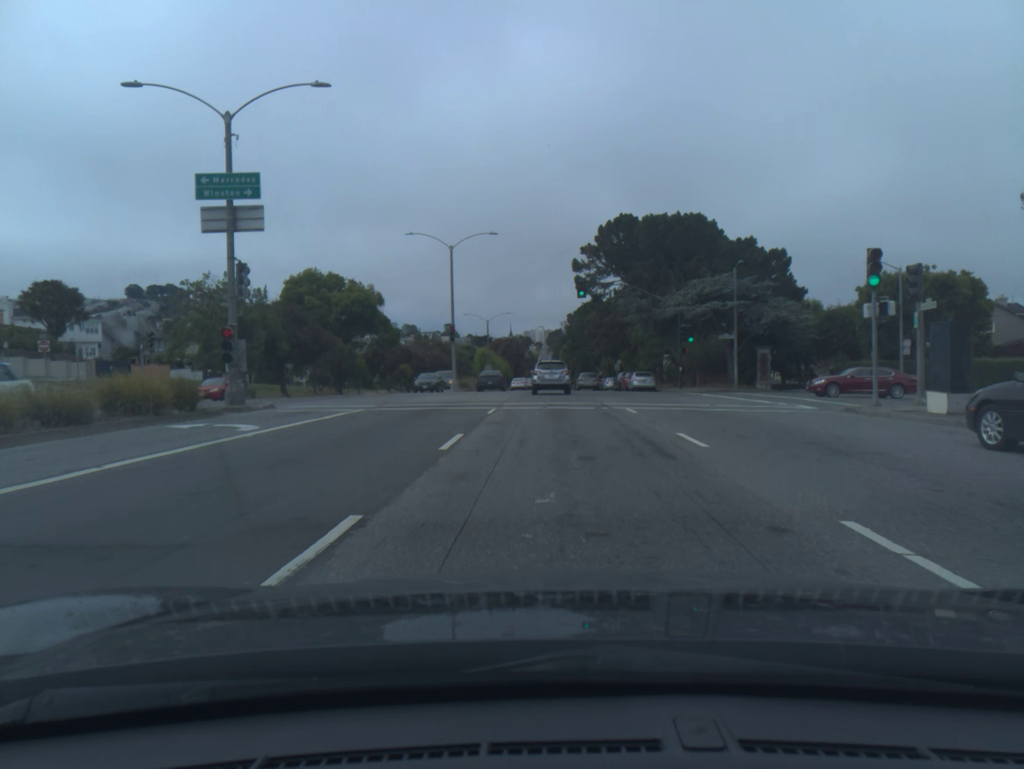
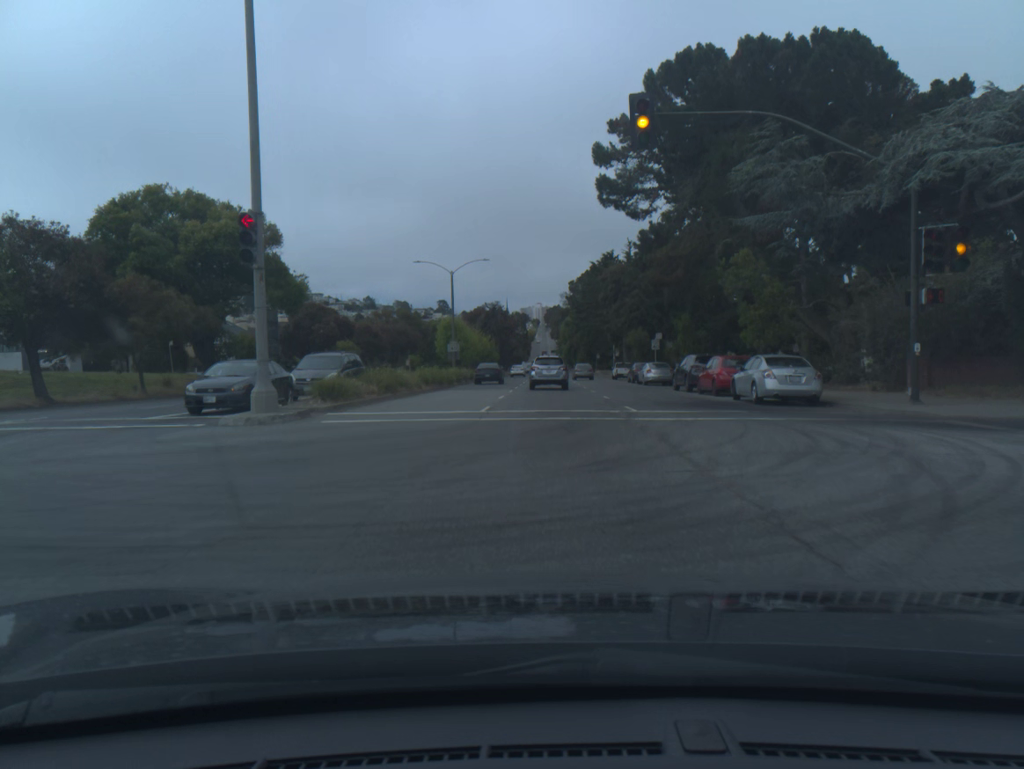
(+0.1, +33.5) m; 0°
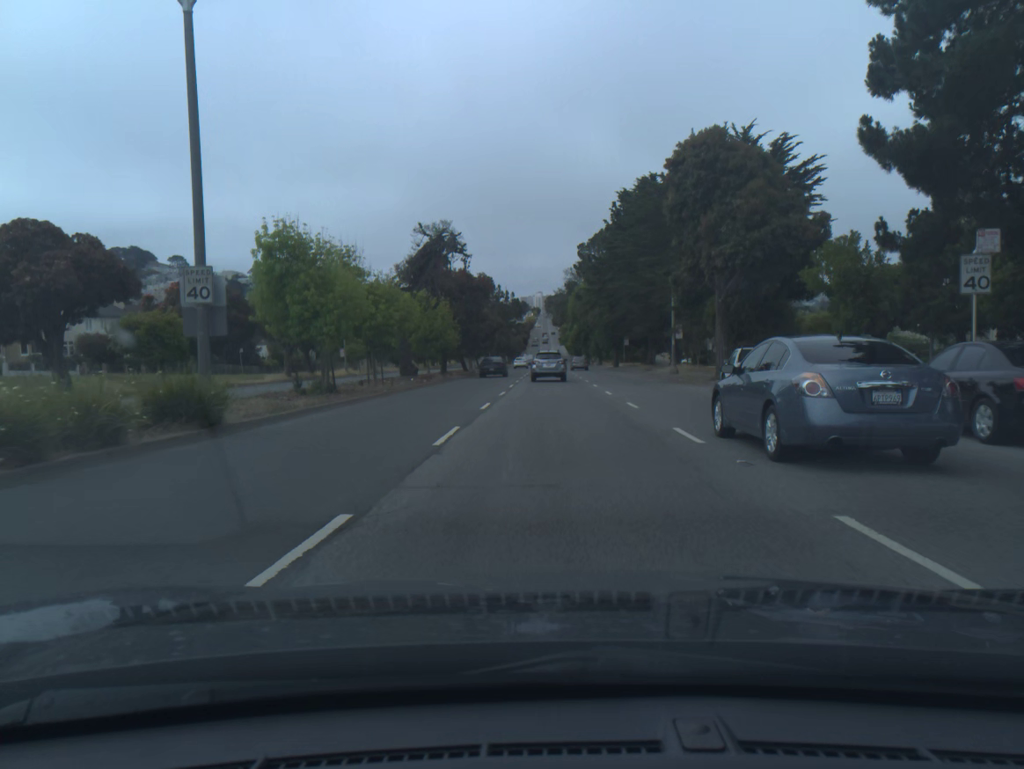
(-0.1, +44.7) m; 0°
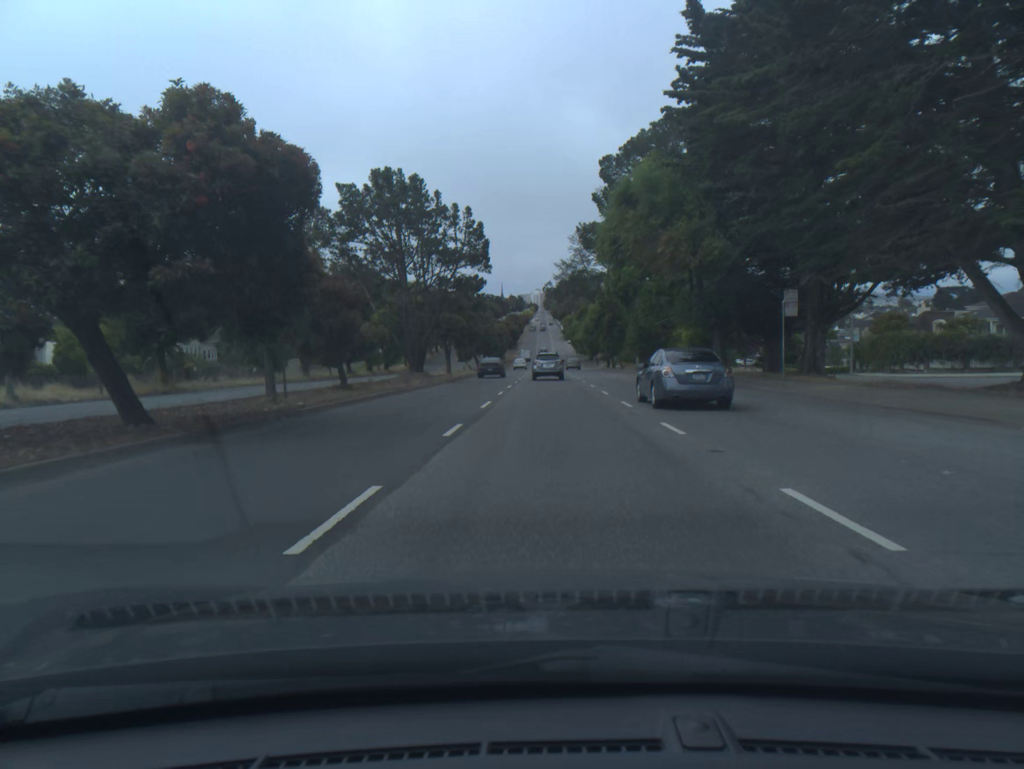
(+0.2, +57.5) m; 0°
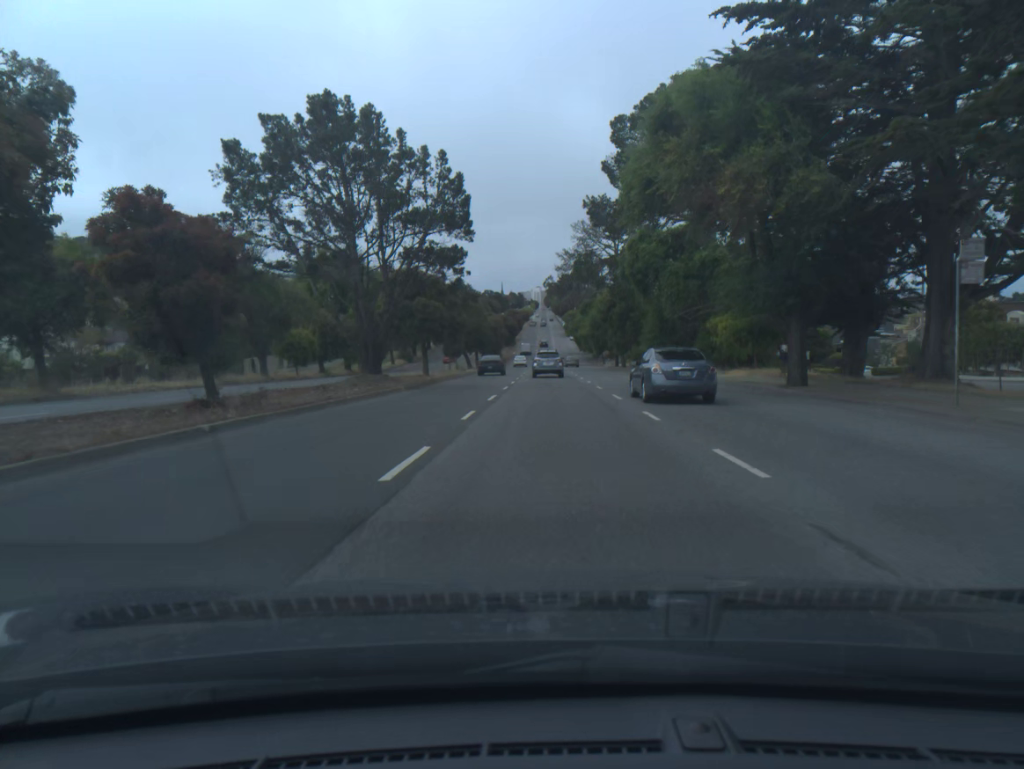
(0.0, +11.8) m; 0°
